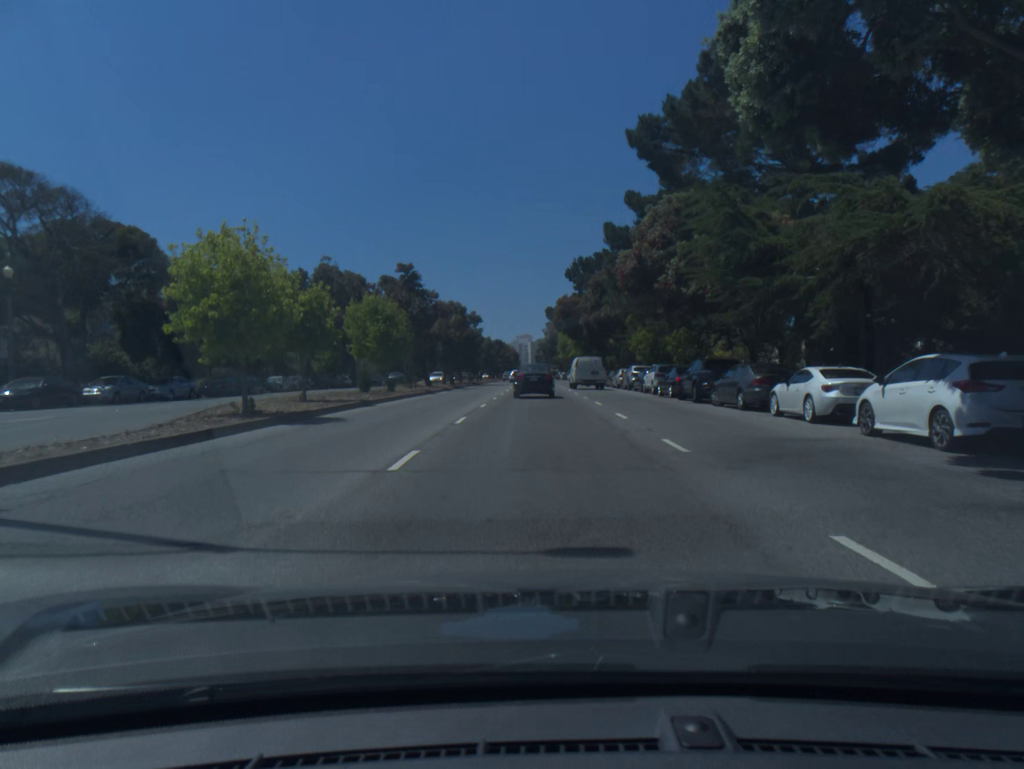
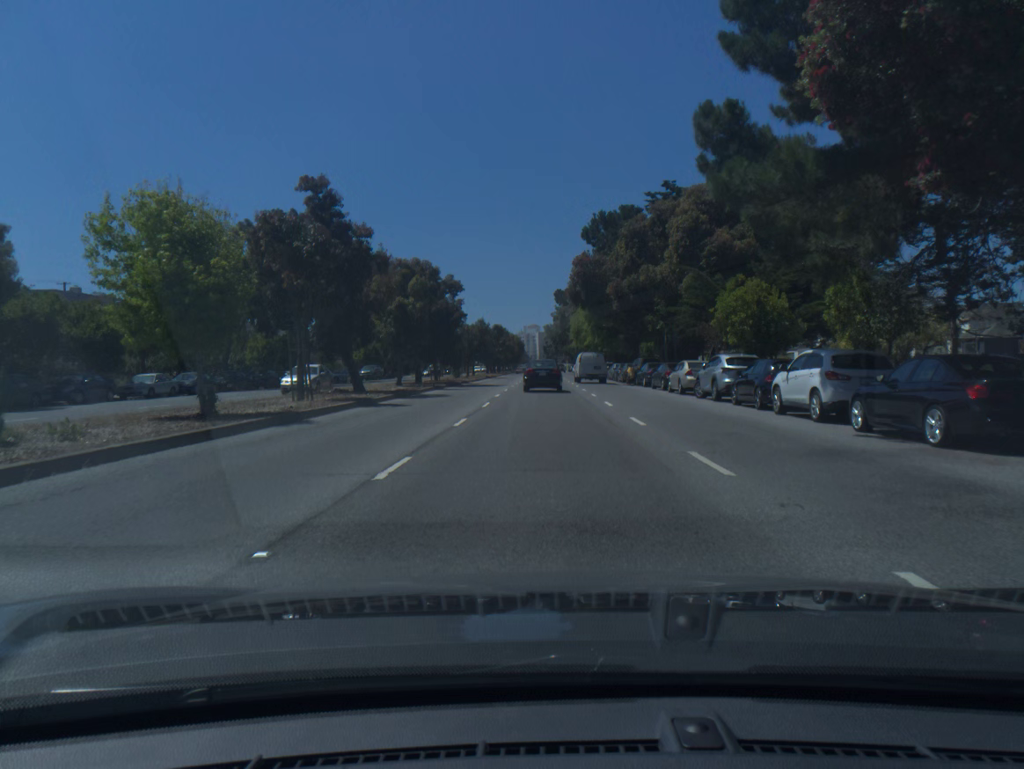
(-0.1, +23.1) m; -1°
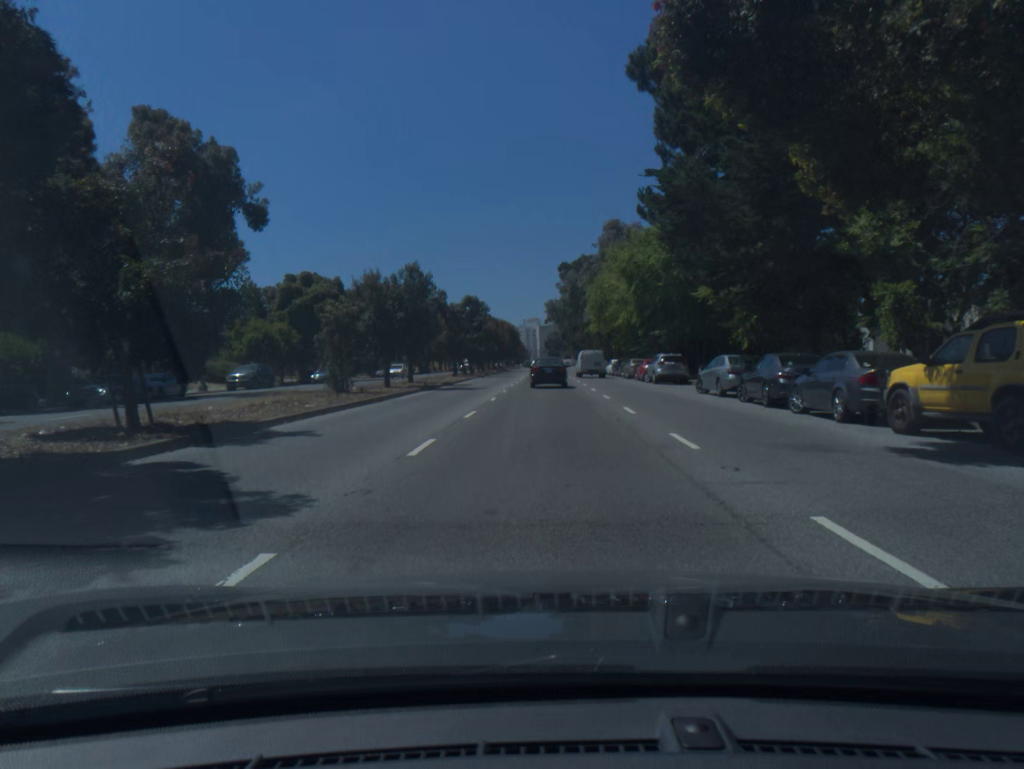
(0.0, +41.2) m; 0°
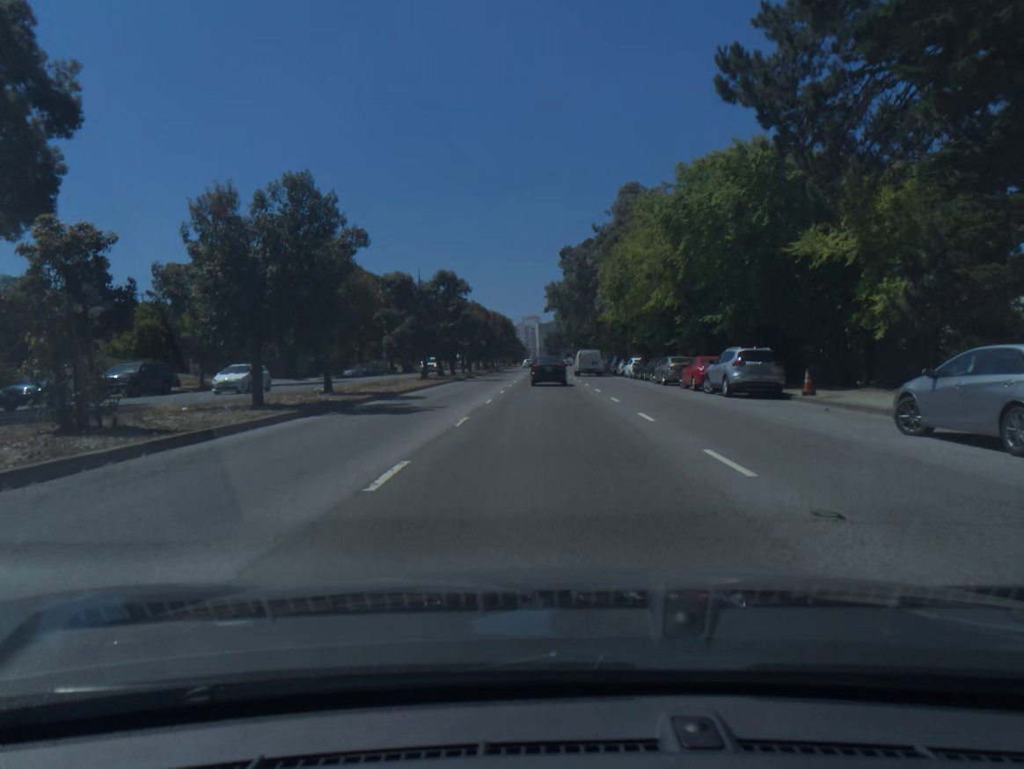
(0.0, +17.2) m; 0°
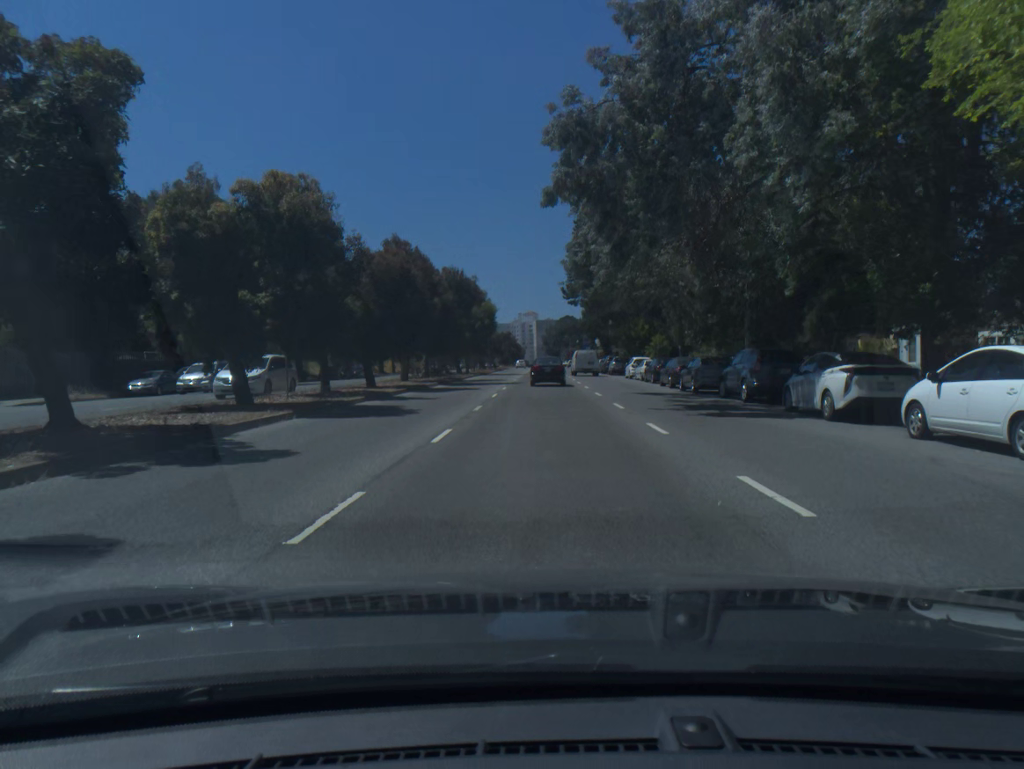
(+0.2, +45.6) m; 0°
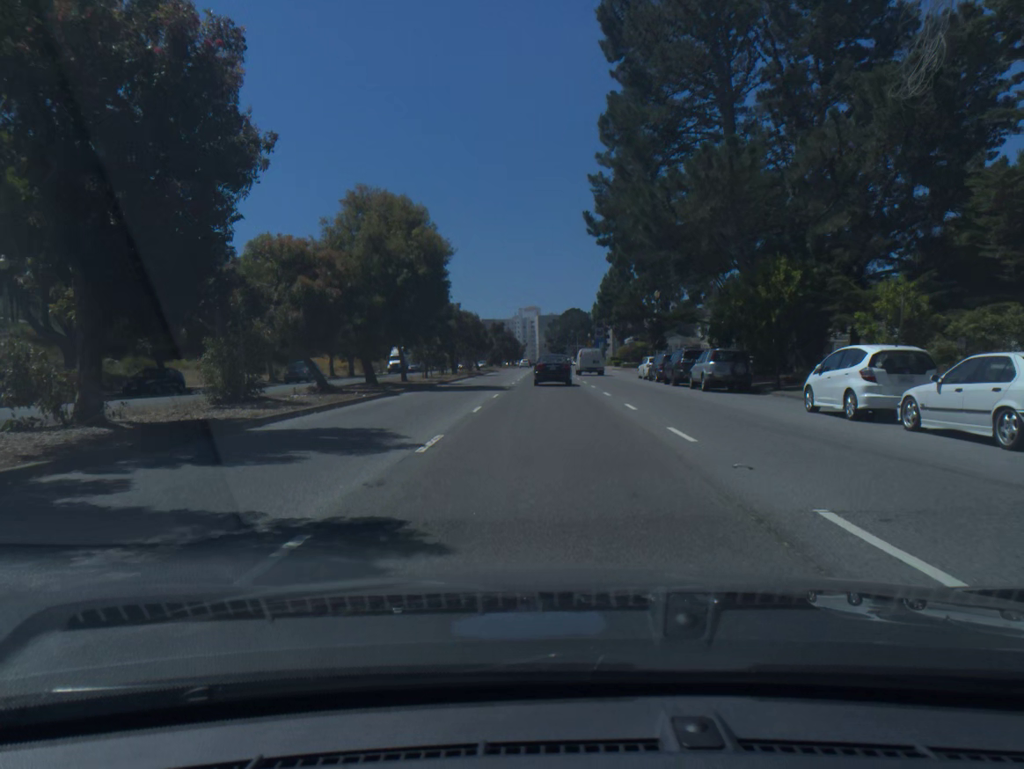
(-0.1, +38.0) m; 0°
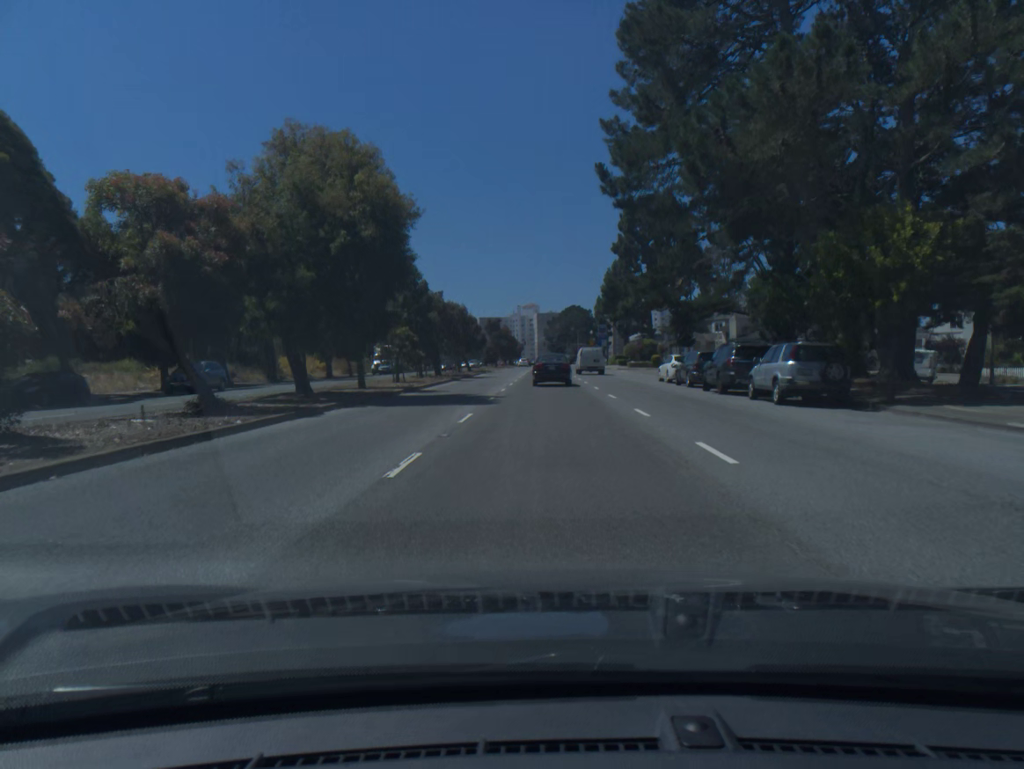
(0.0, +9.6) m; 0°
